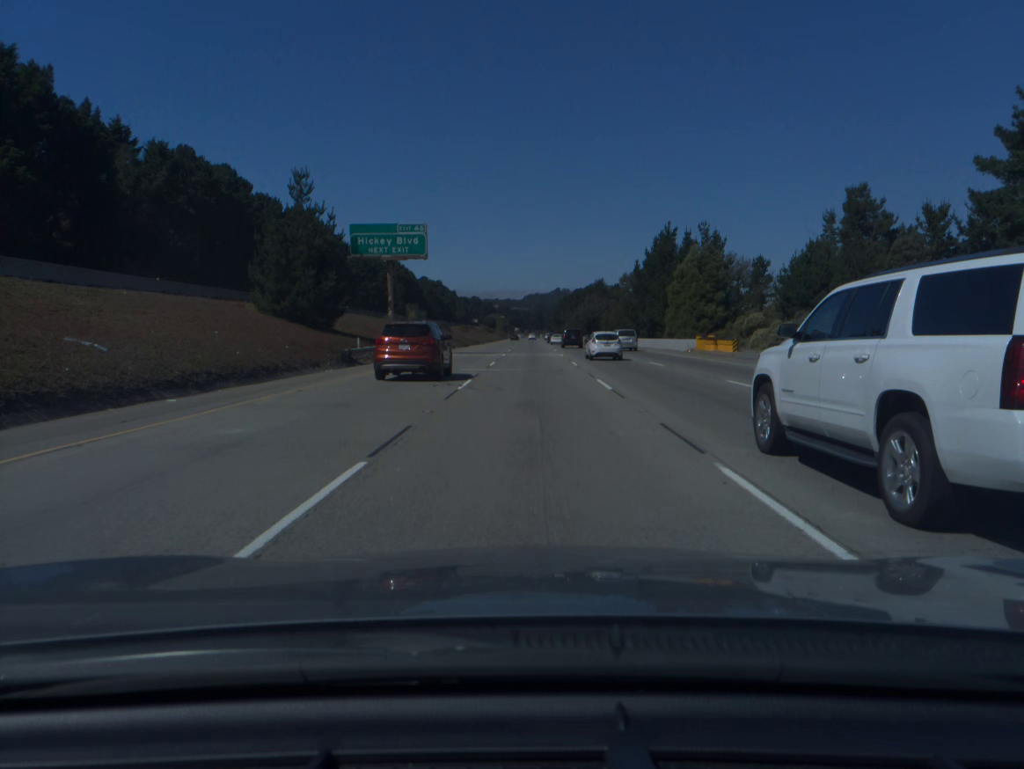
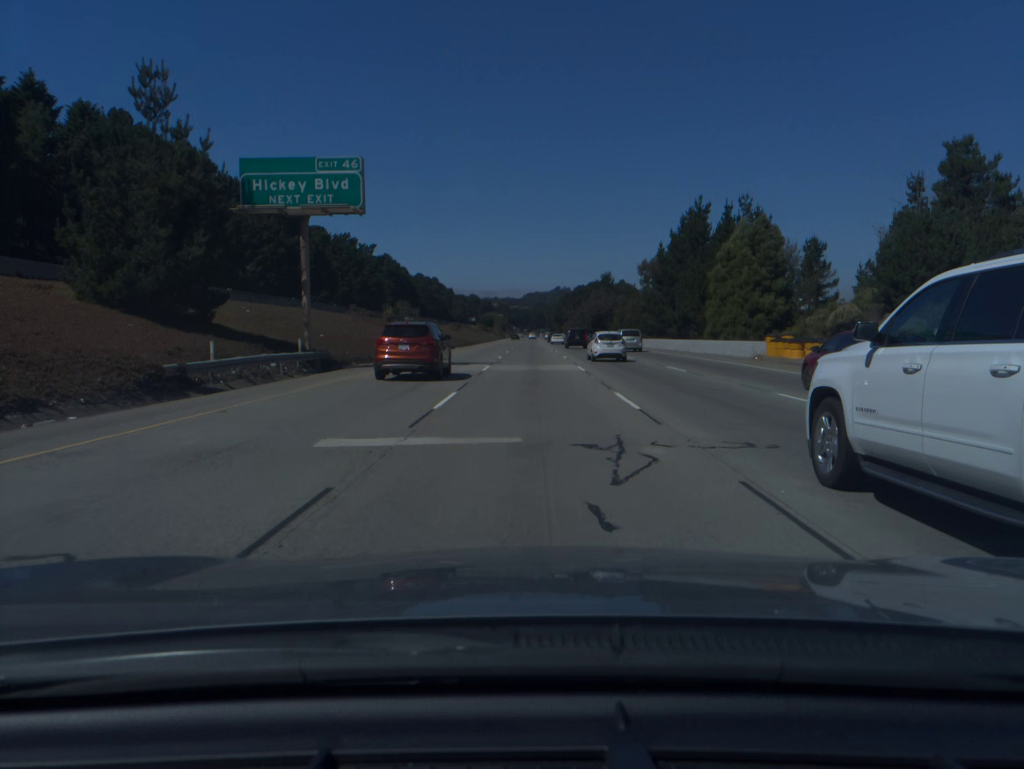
(0.0, +19.4) m; 0°
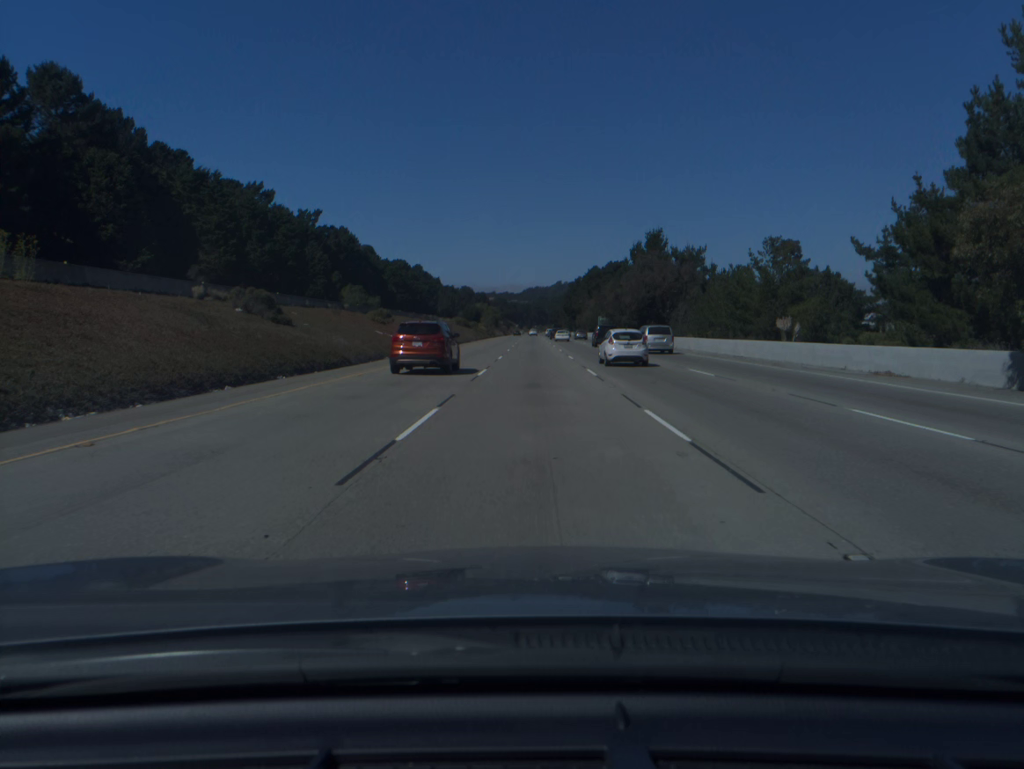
(+0.1, +77.3) m; 0°
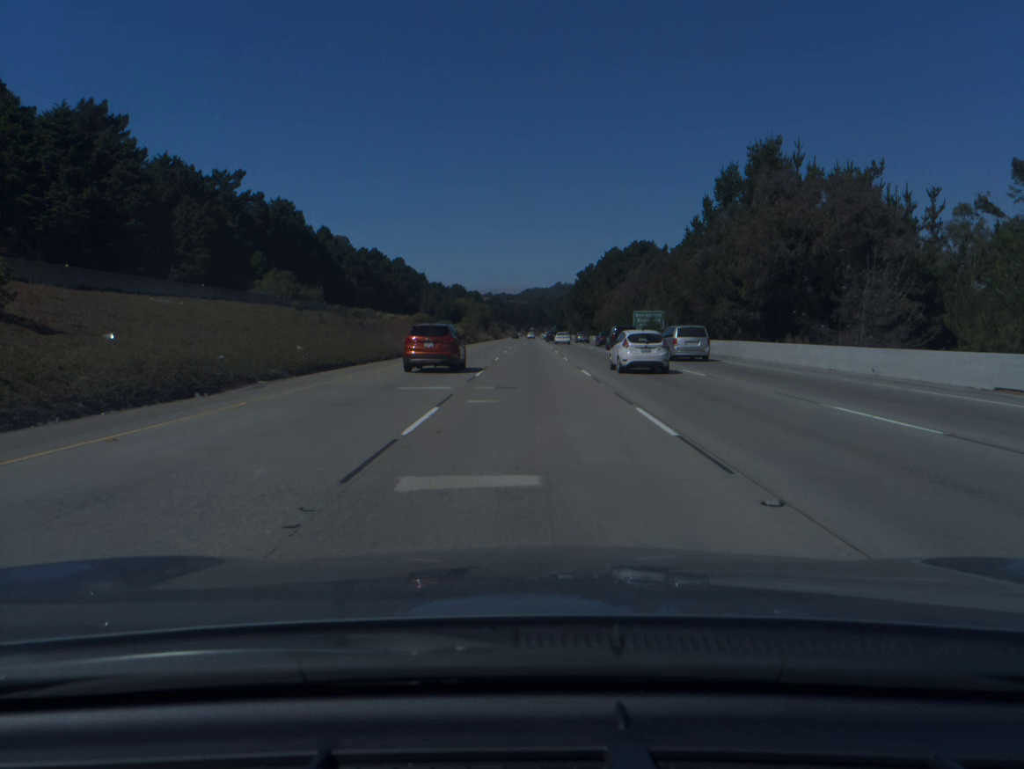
(+0.1, +57.7) m; 0°
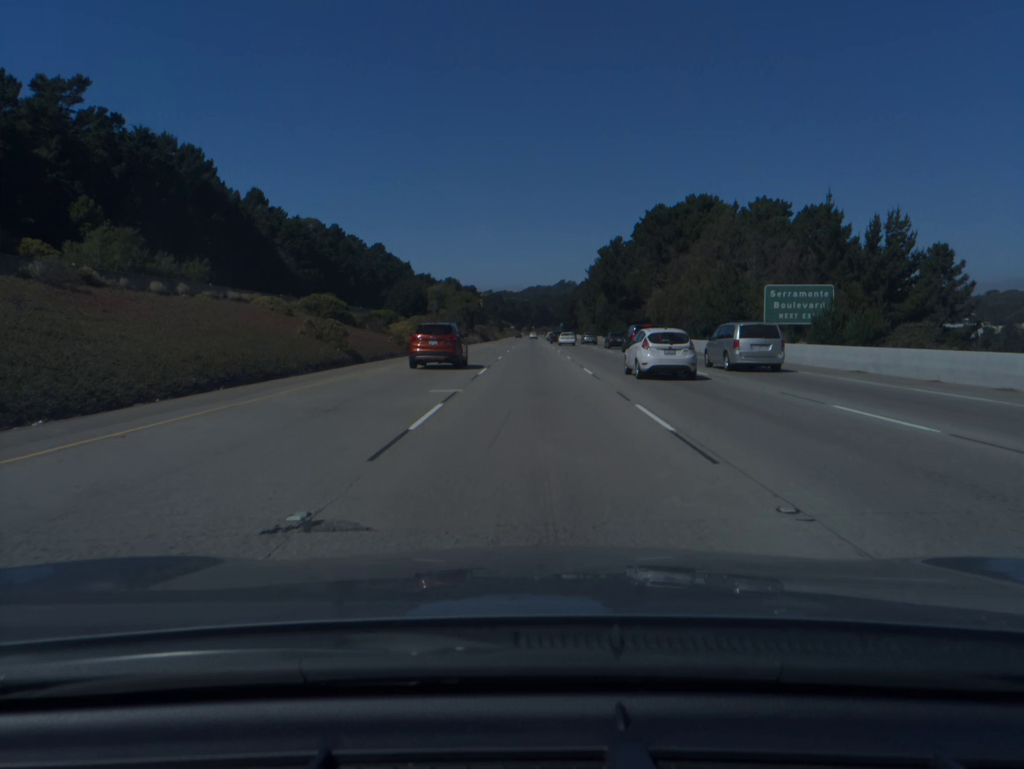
(-0.1, +58.0) m; 0°
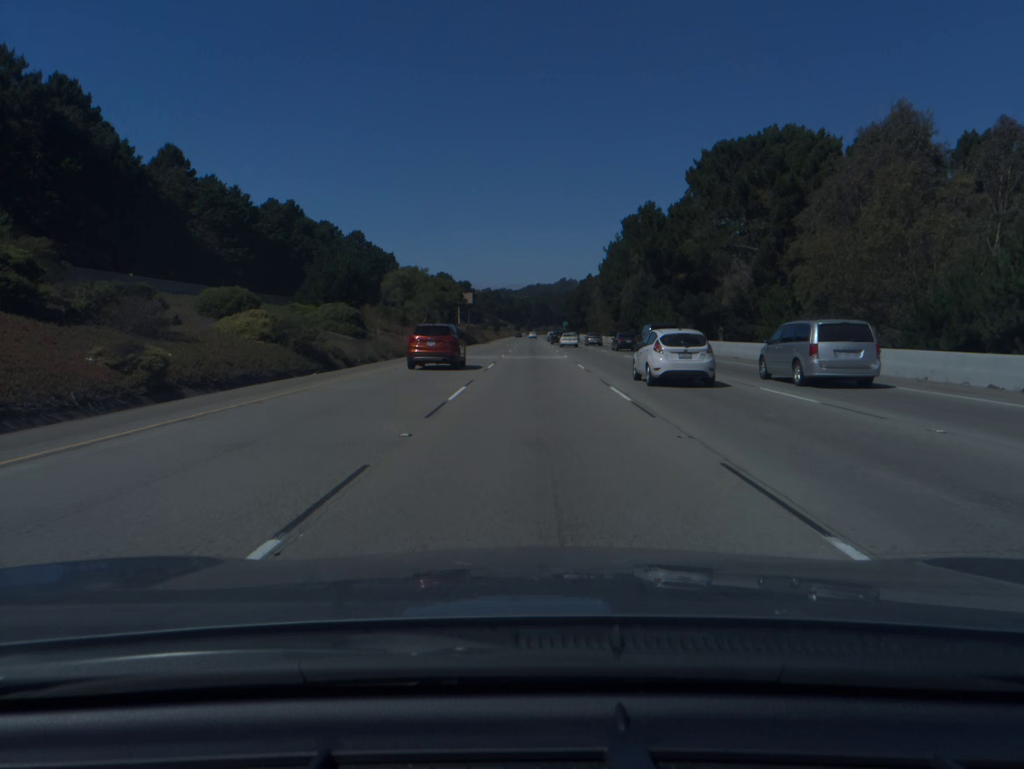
(0.0, +38.8) m; 0°
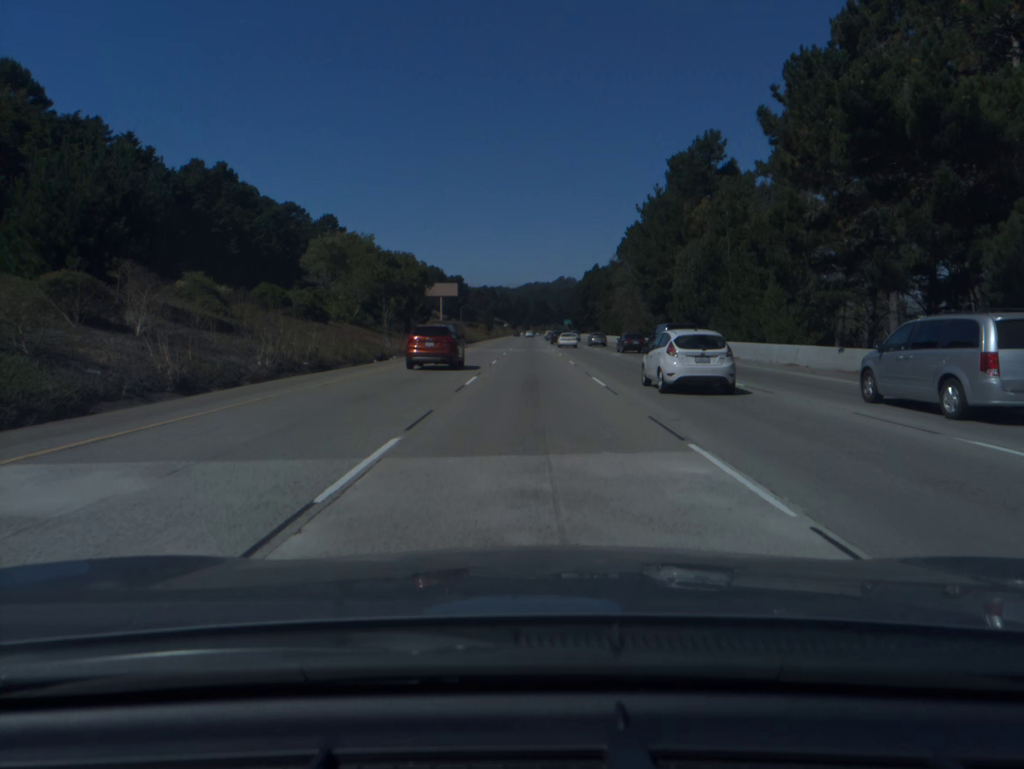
(0.0, +38.8) m; 0°
